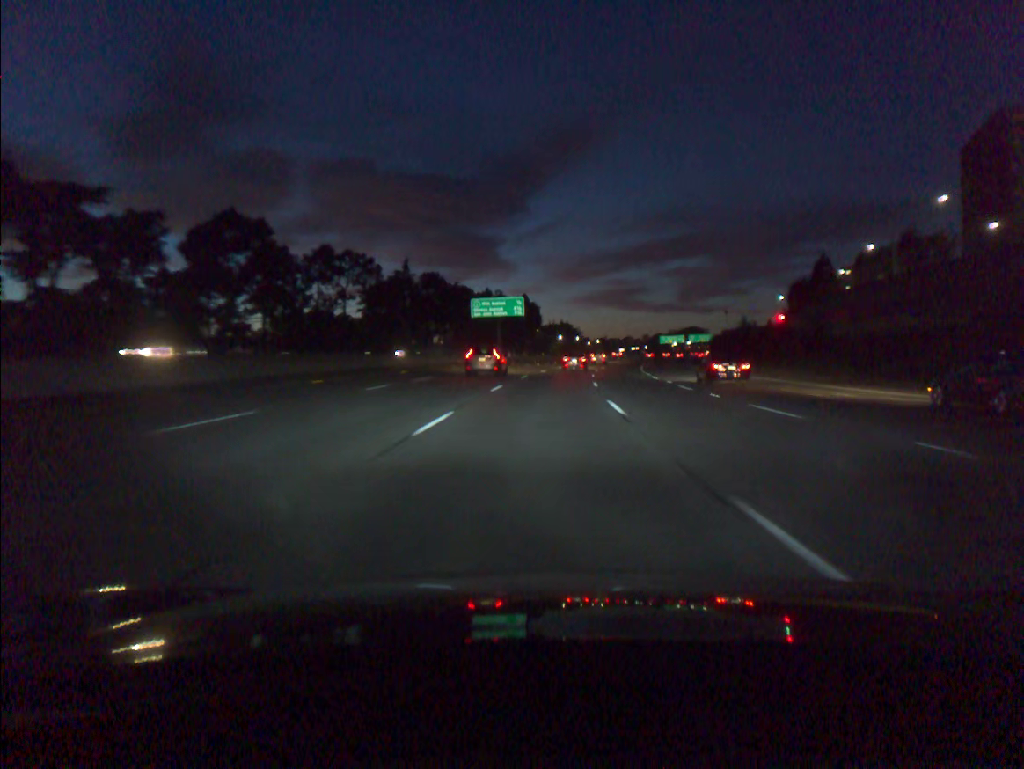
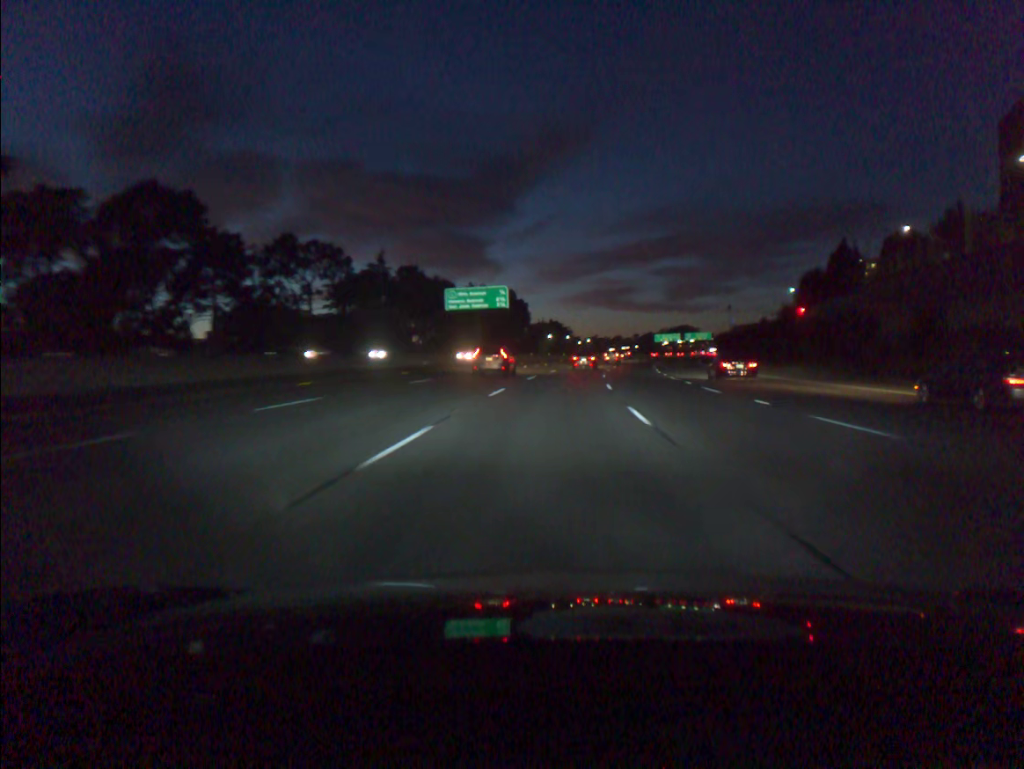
(+0.1, +17.4) m; +1°
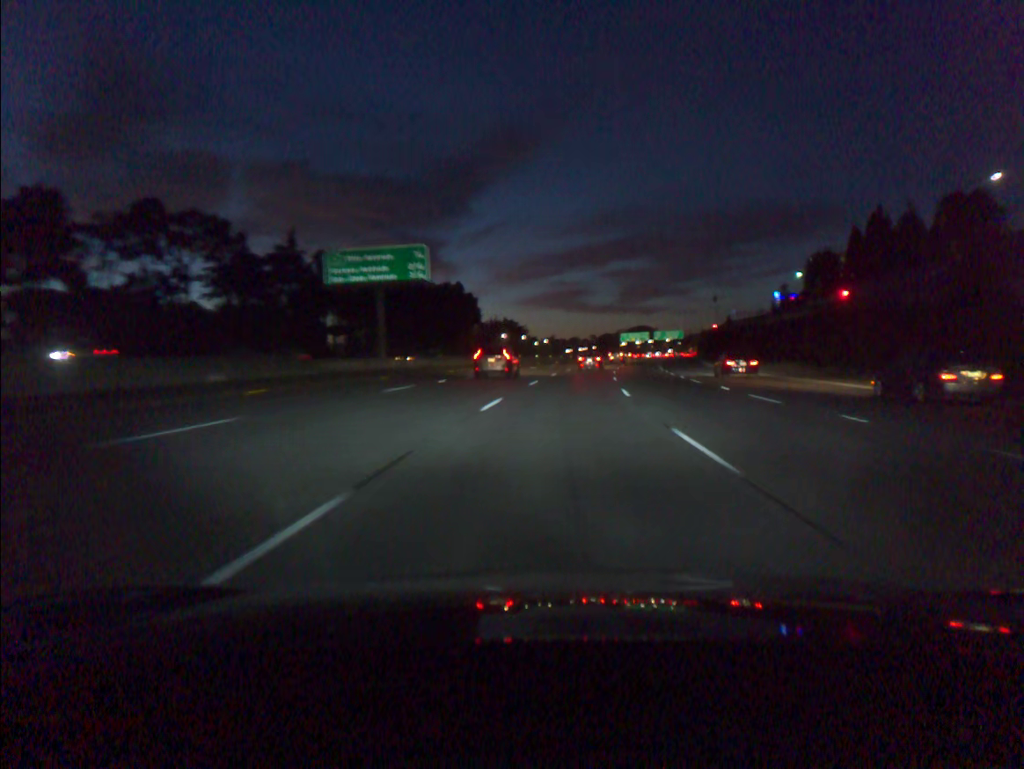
(+0.9, +34.7) m; +3°
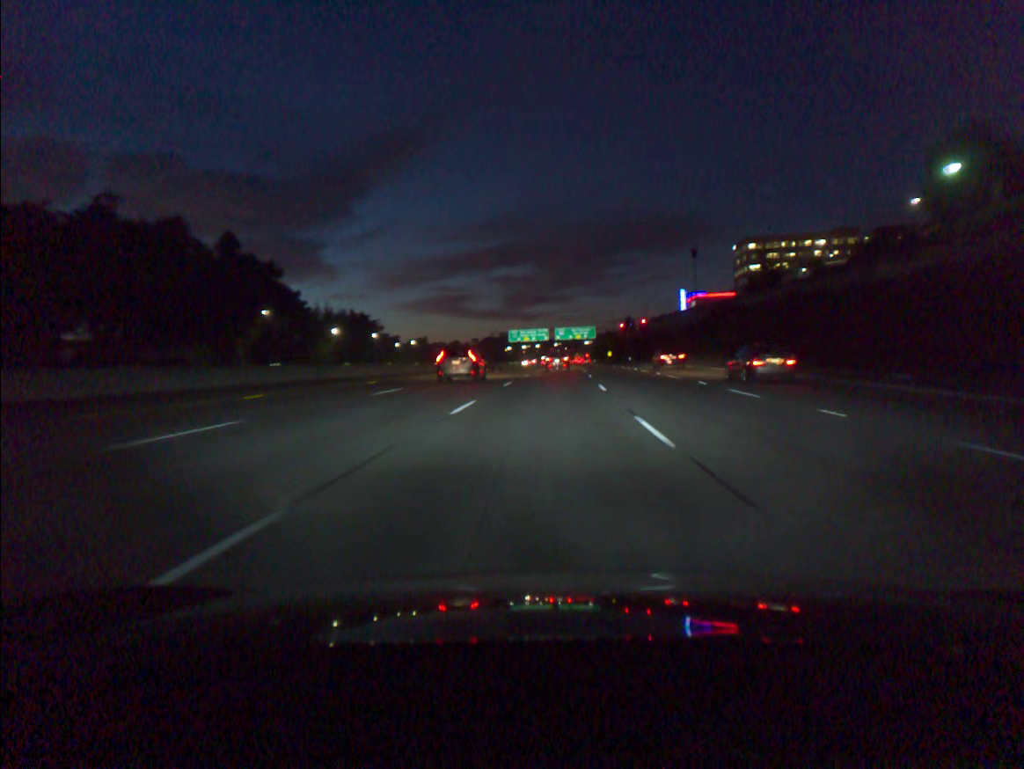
(+7.2, +85.9) m; +8°
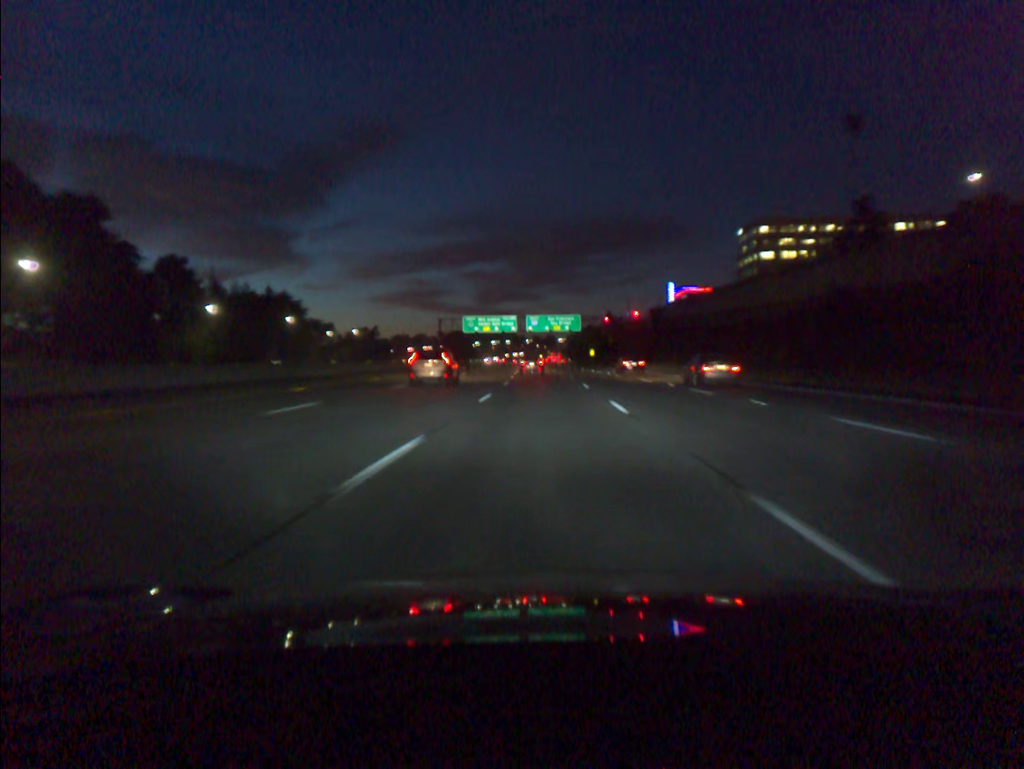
(+1.1, +51.6) m; +2°
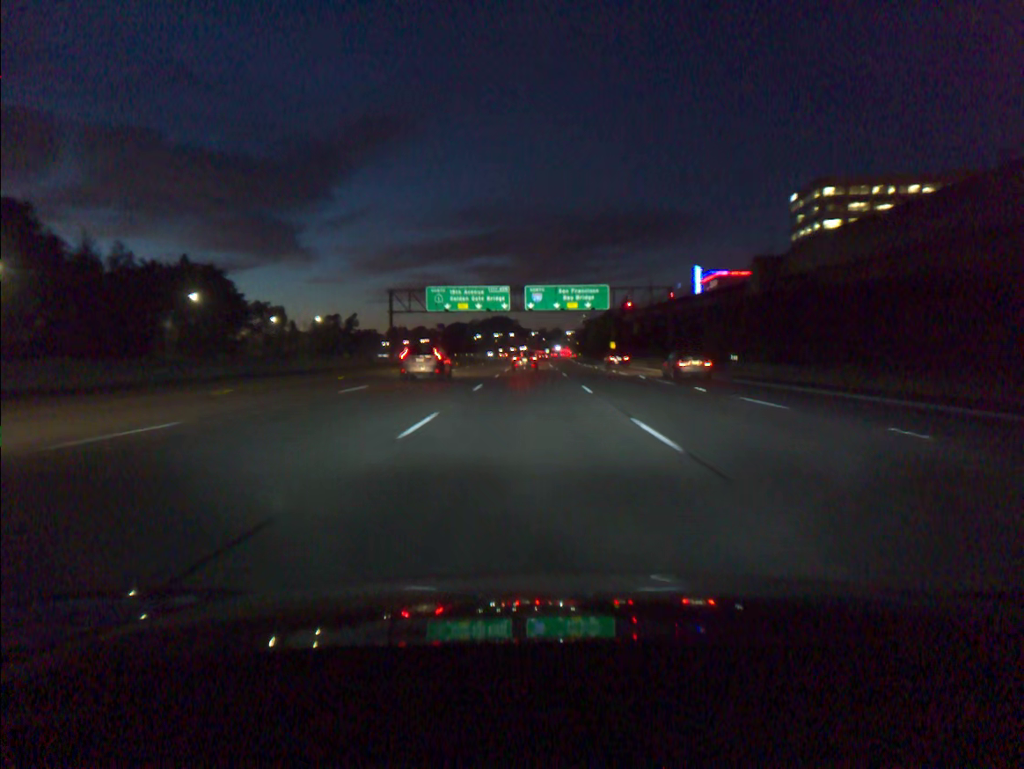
(+0.1, +50.9) m; 0°
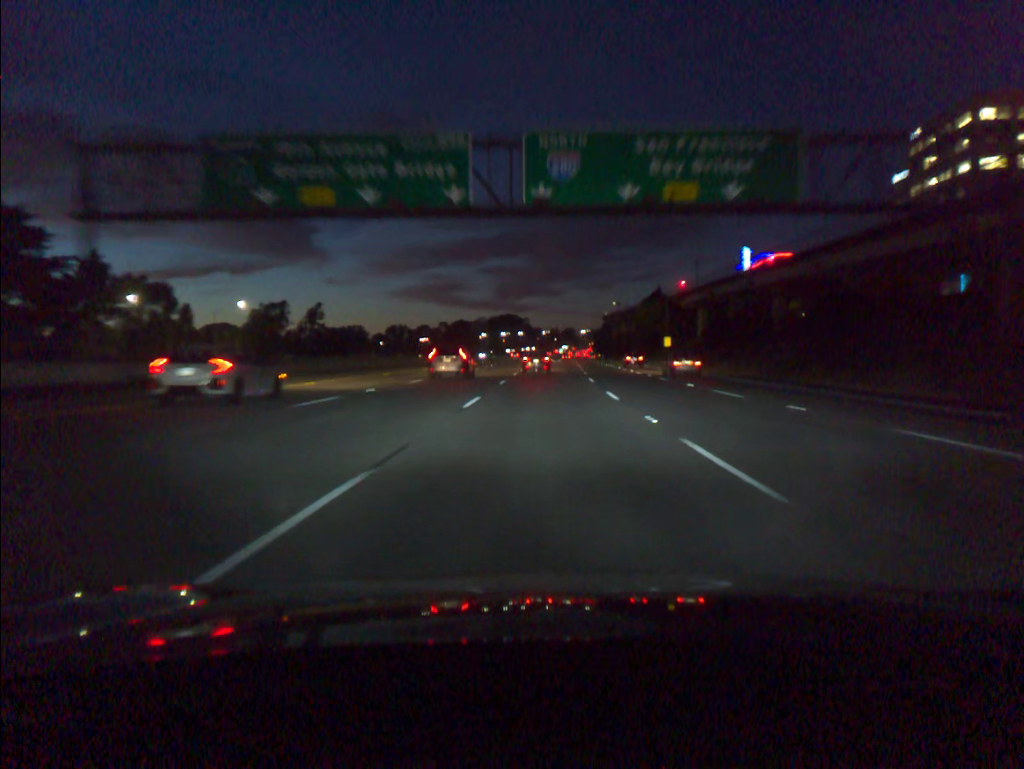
(-0.9, +65.3) m; -1°
